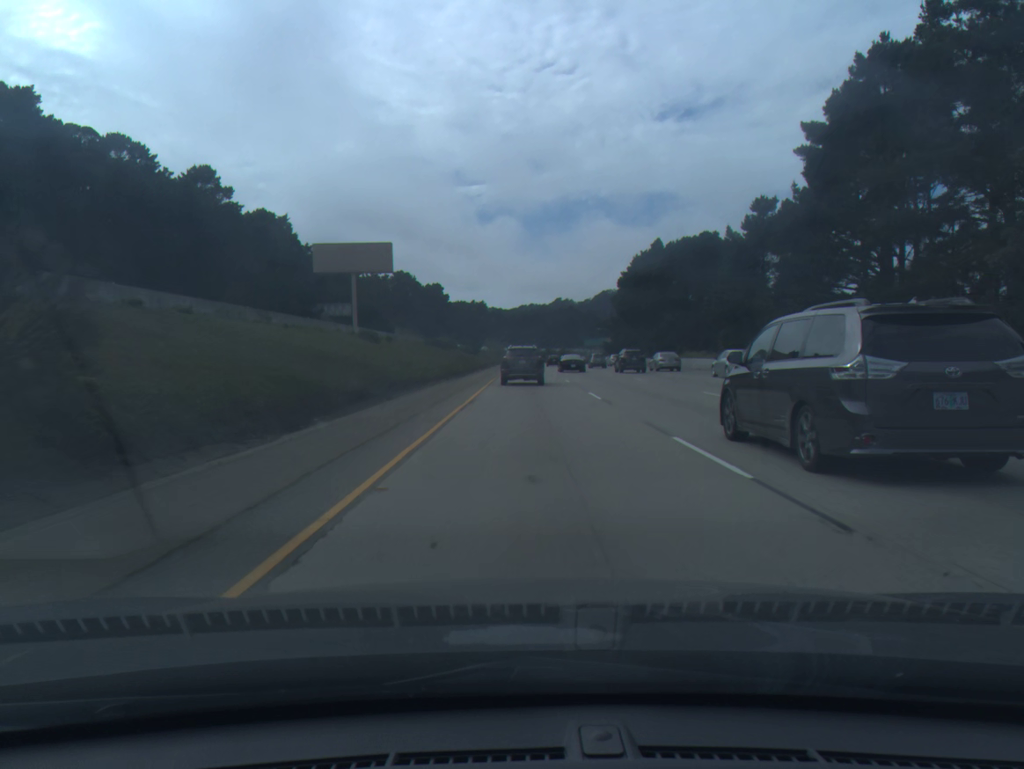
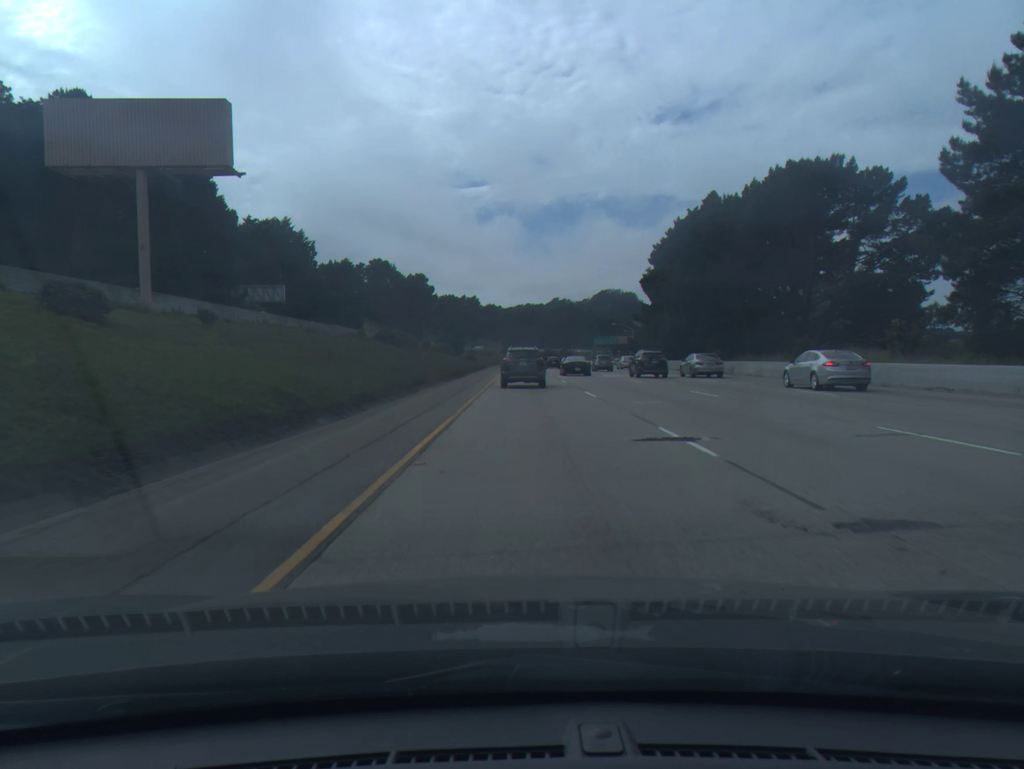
(0.0, +42.1) m; 0°
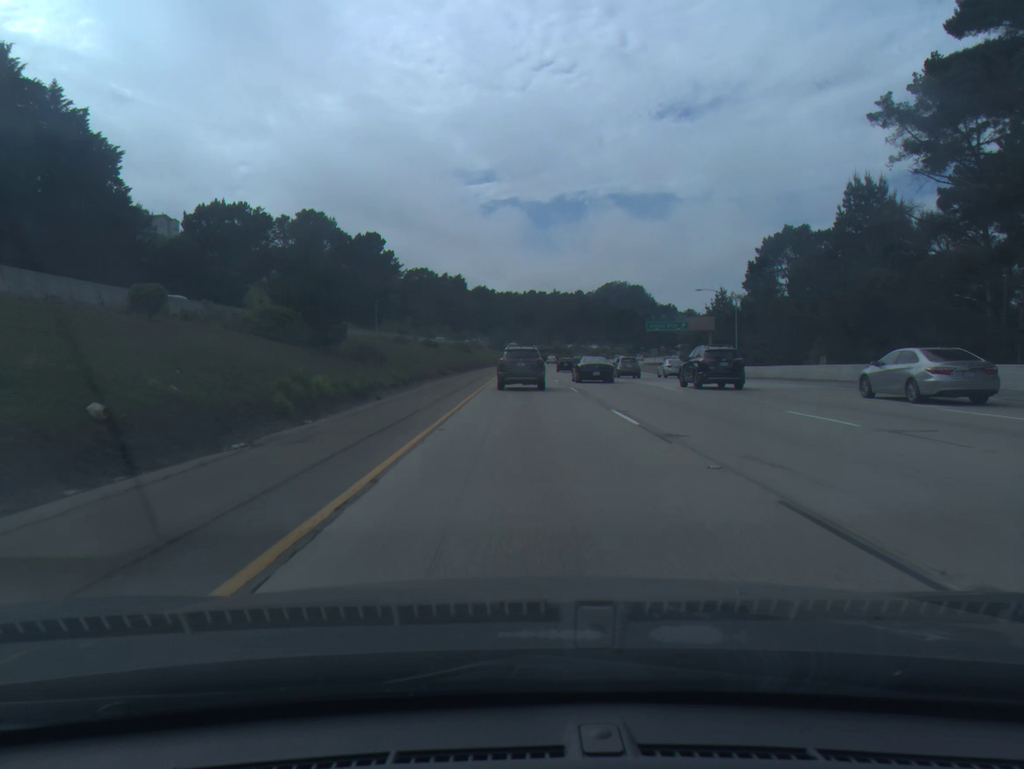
(+0.3, +83.2) m; 0°
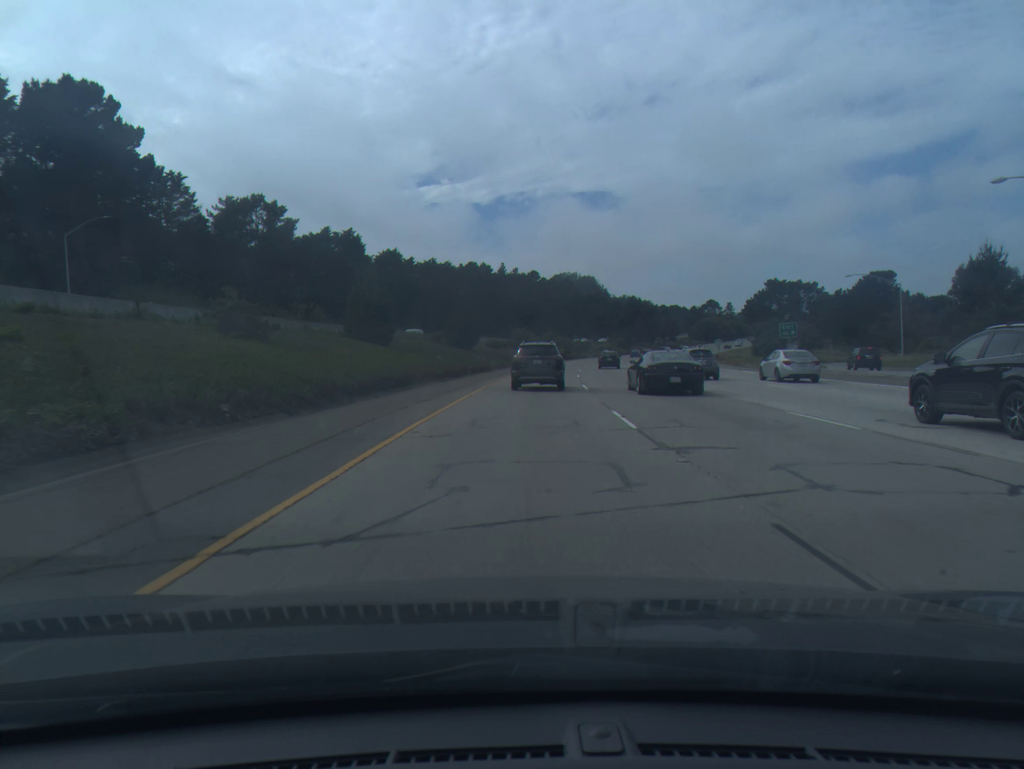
(+1.8, +103.3) m; +4°
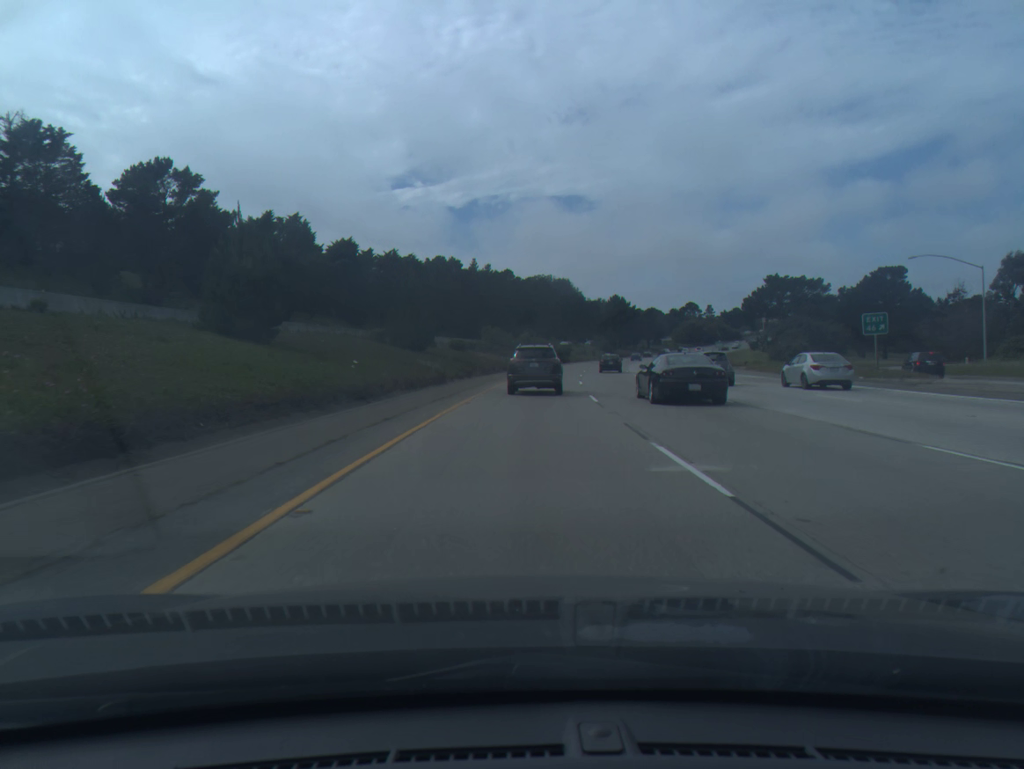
(+0.3, +20.6) m; +2°
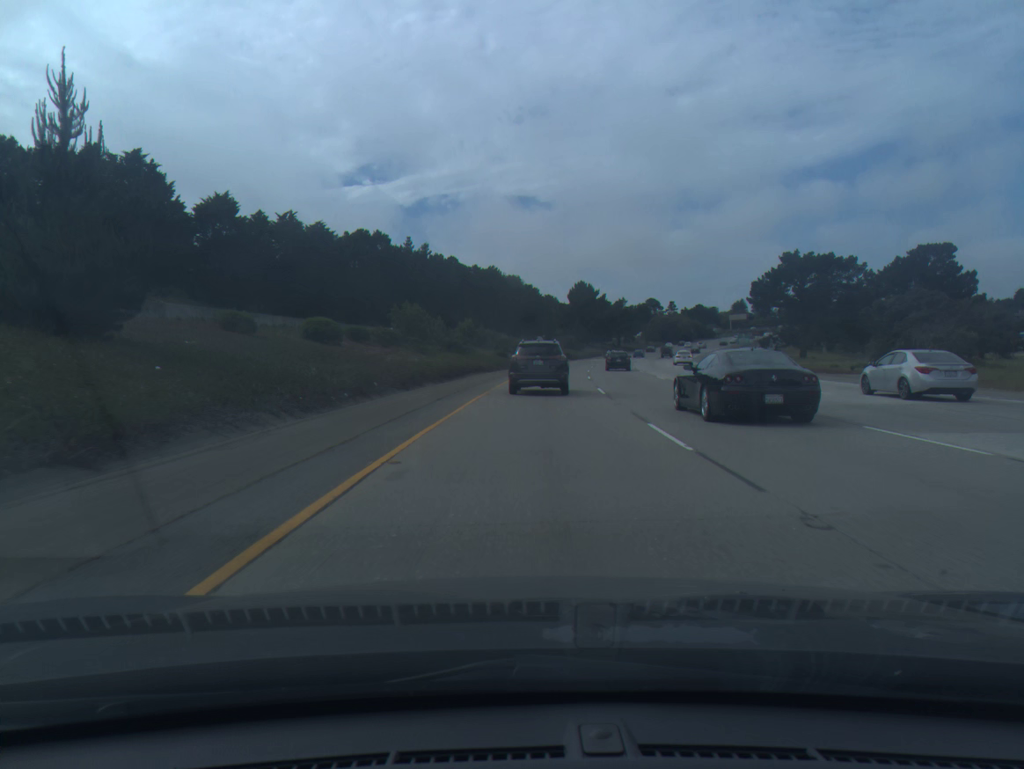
(+1.2, +41.2) m; +4°
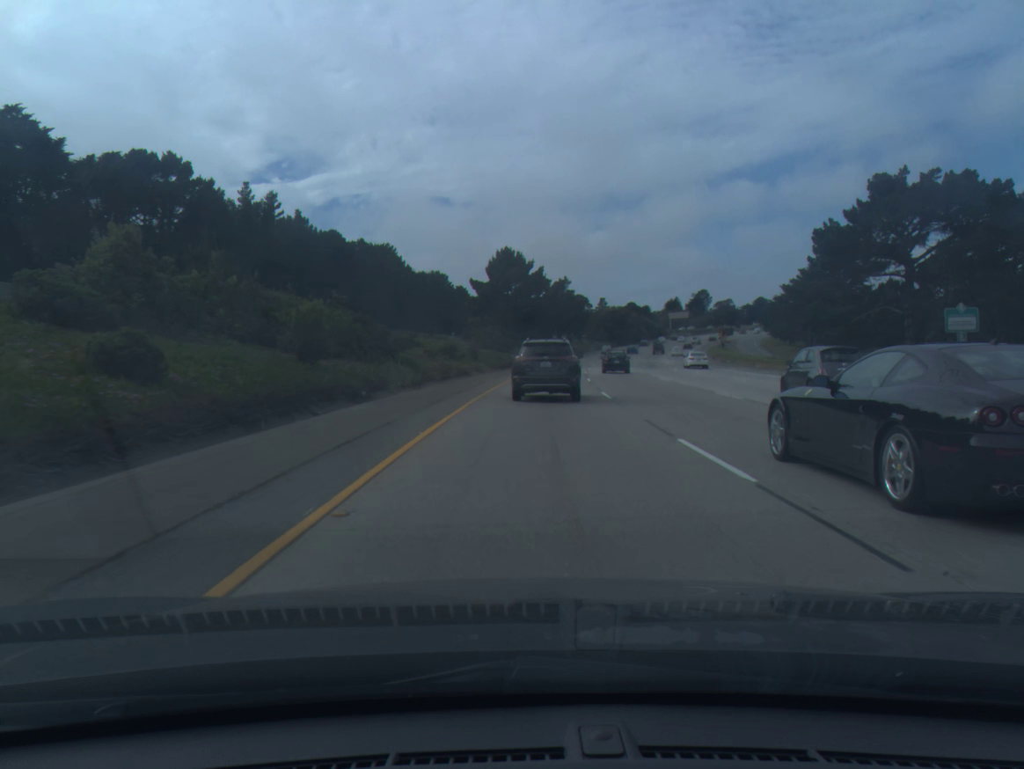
(+3.3, +60.9) m; +6°
